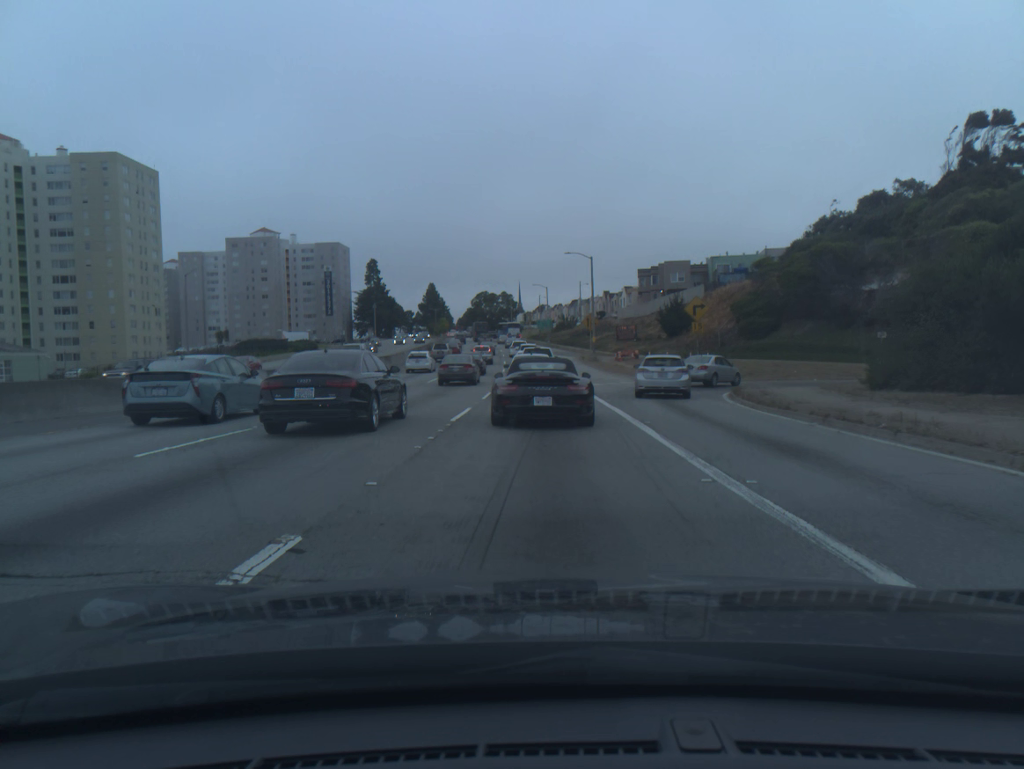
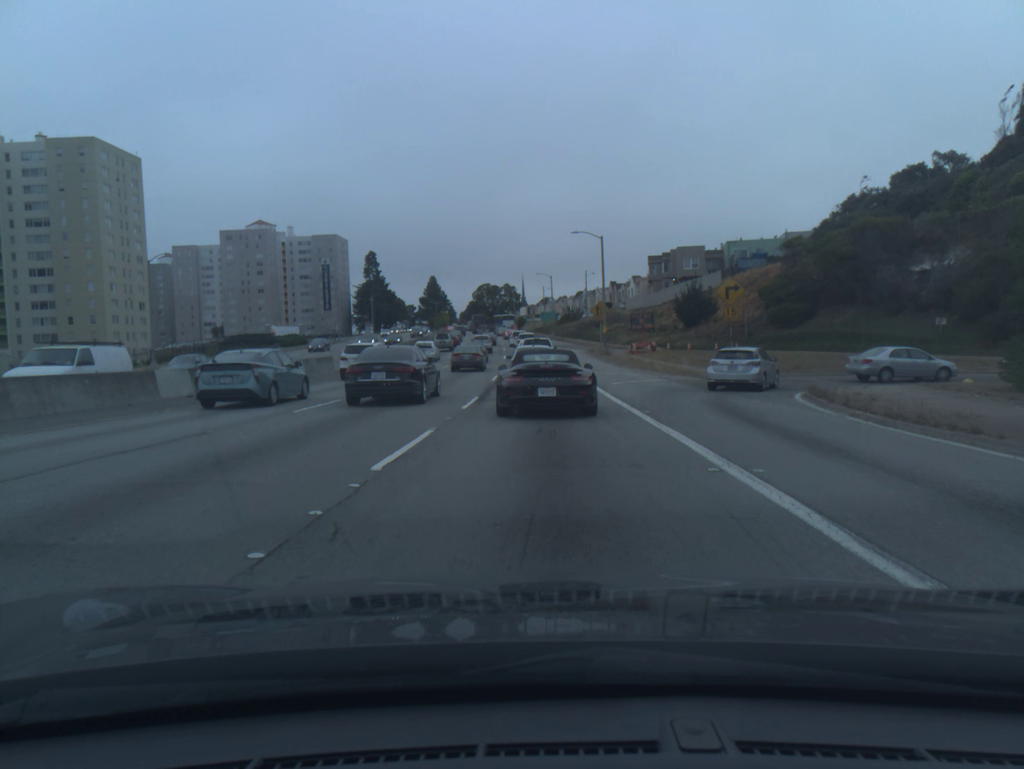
(0.0, +7.7) m; 0°
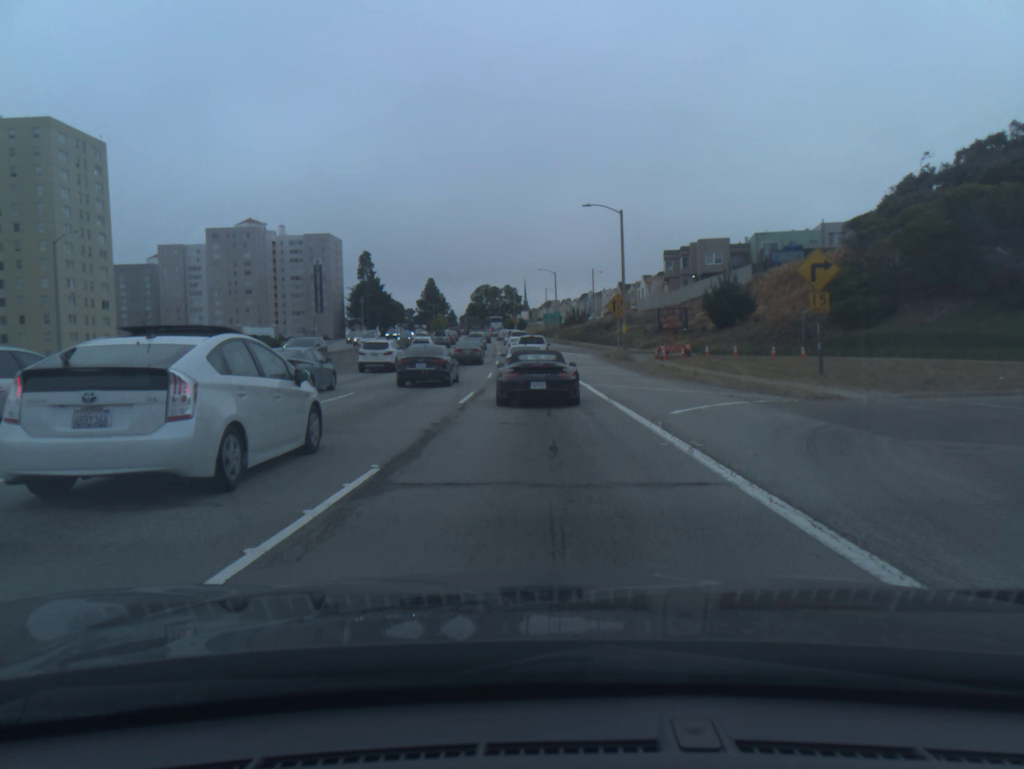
(0.0, +13.2) m; 0°
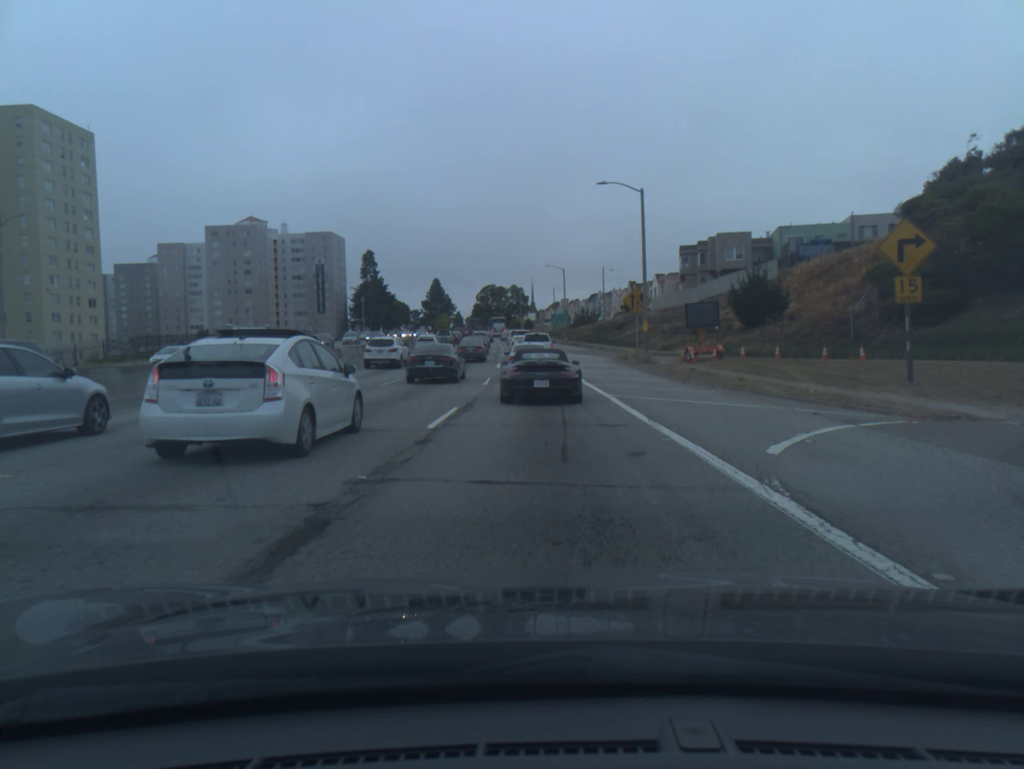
(0.0, +6.4) m; -1°
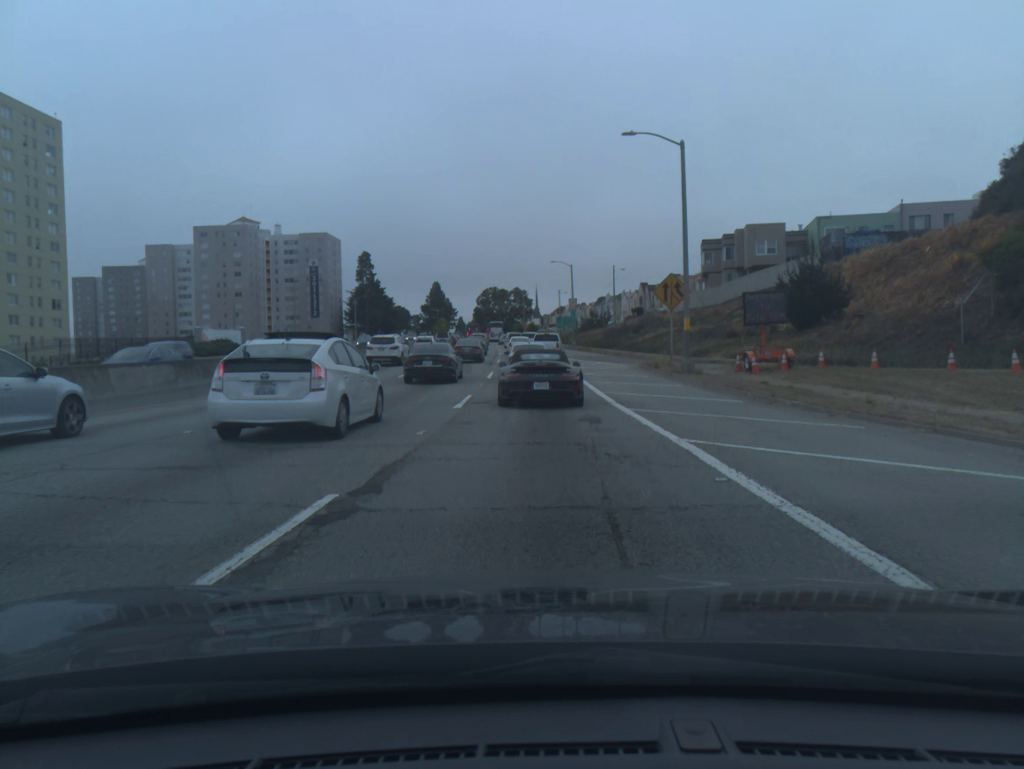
(-0.1, +10.3) m; -1°
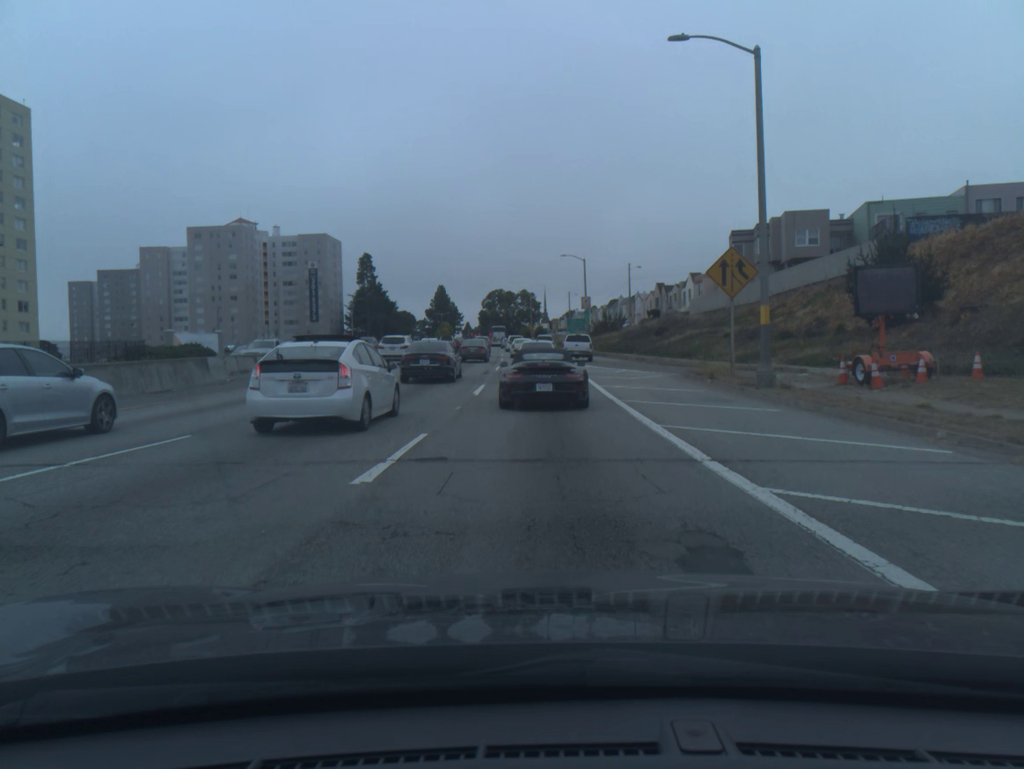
(0.0, +9.8) m; -1°
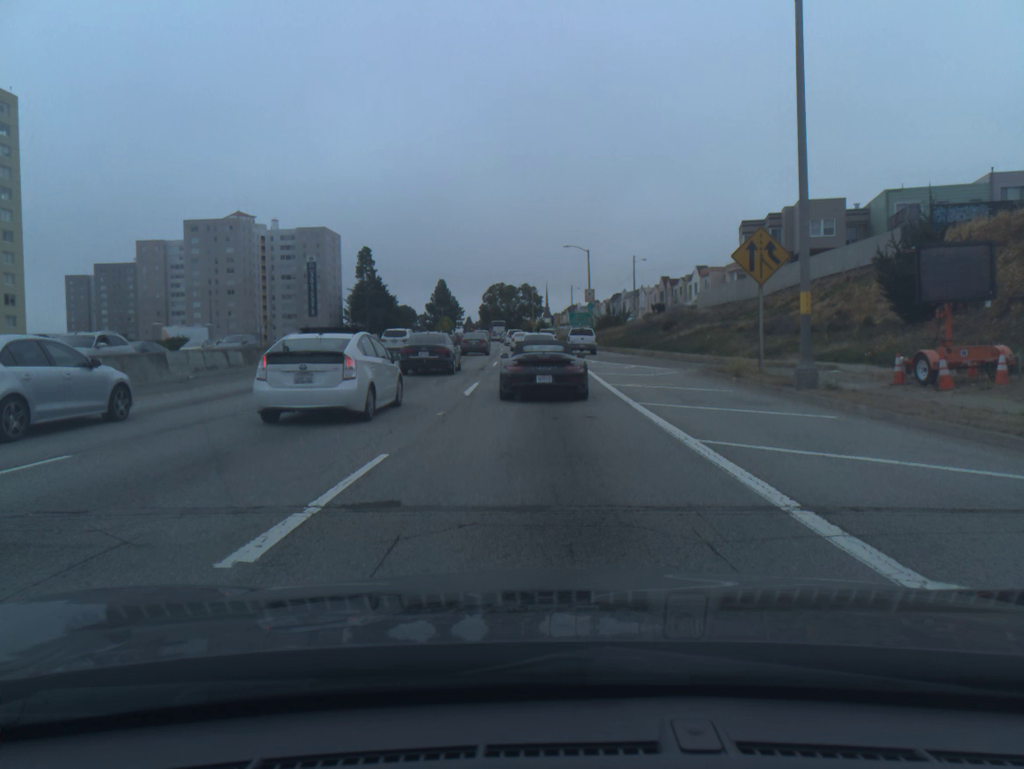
(0.0, +3.1) m; 0°
